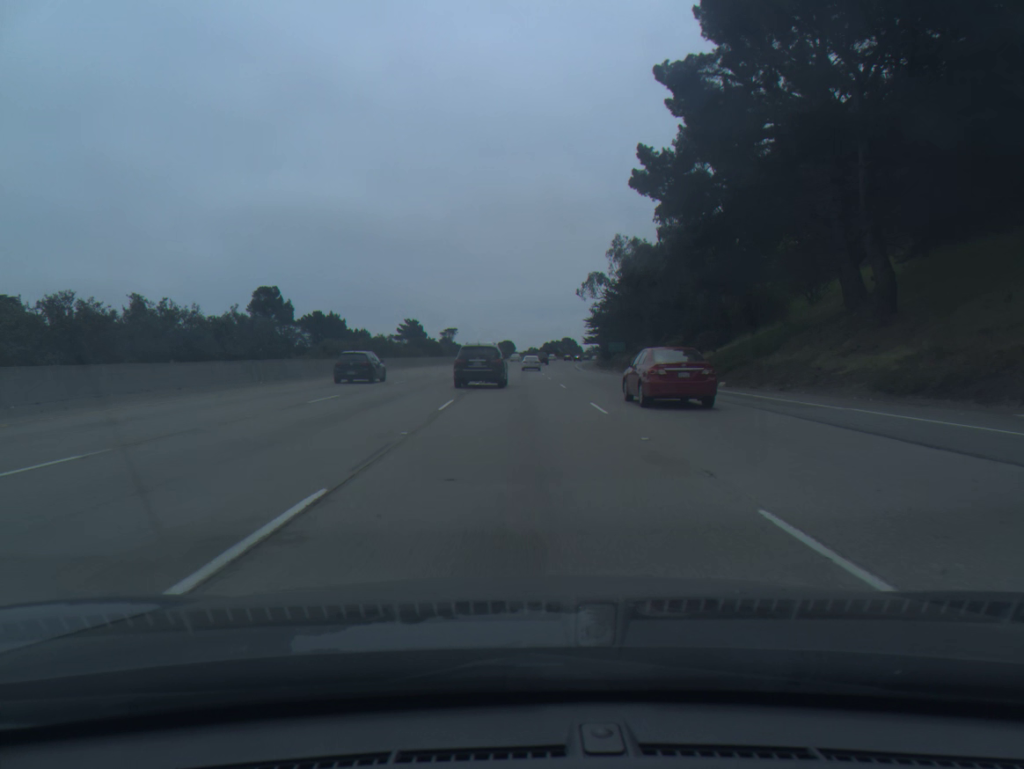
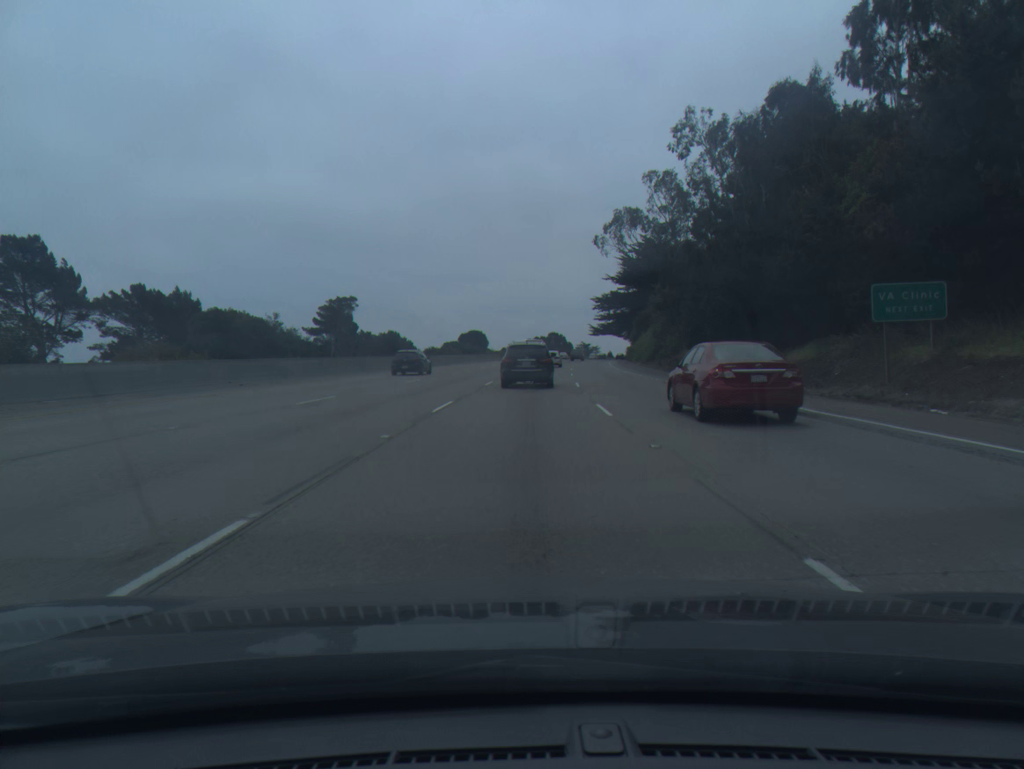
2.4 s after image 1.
(+0.5, +74.6) m; +2°
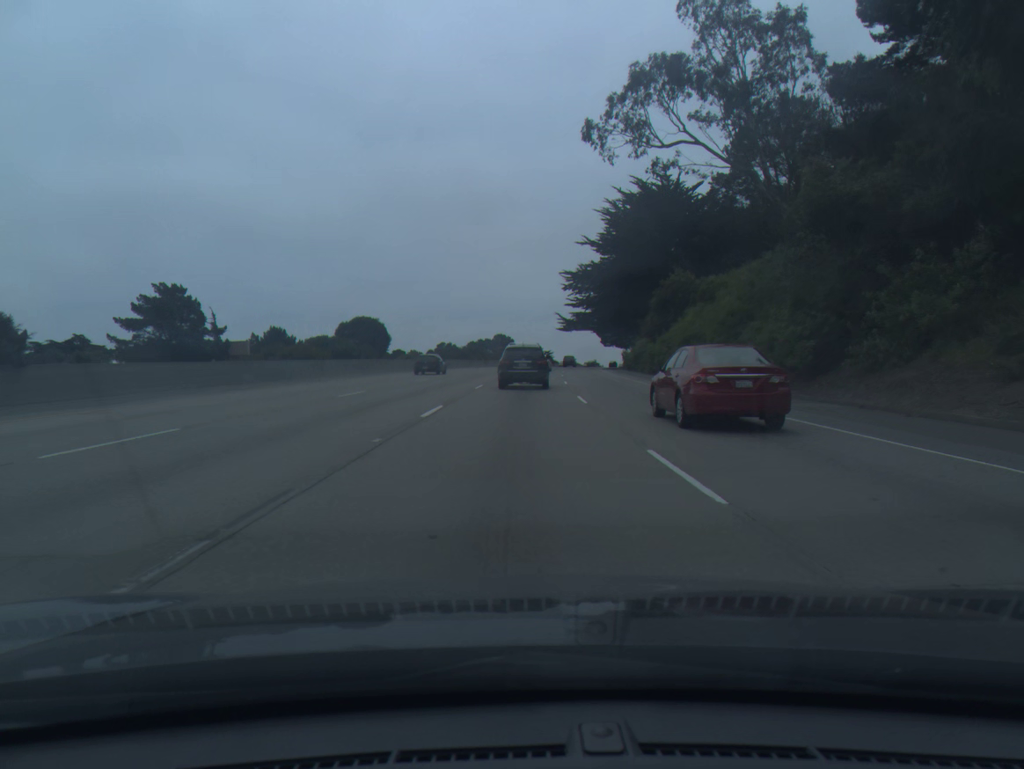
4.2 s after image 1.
(+1.8, +53.2) m; +4°
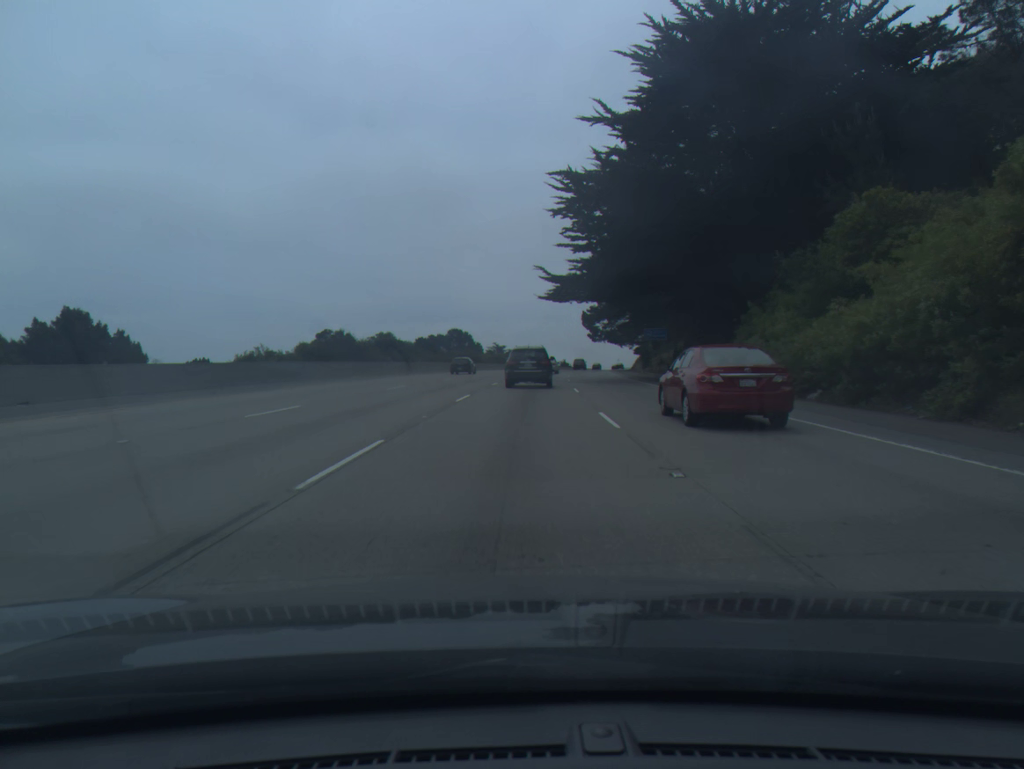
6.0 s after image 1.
(+1.2, +51.6) m; +3°
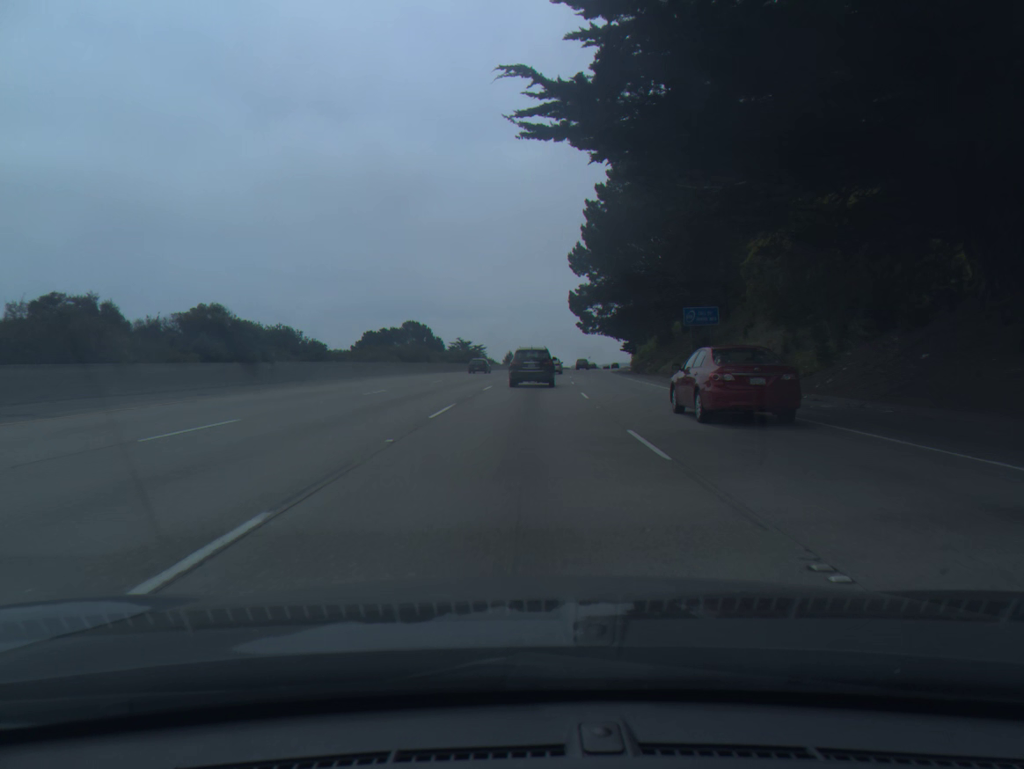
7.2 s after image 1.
(+0.6, +33.6) m; +2°
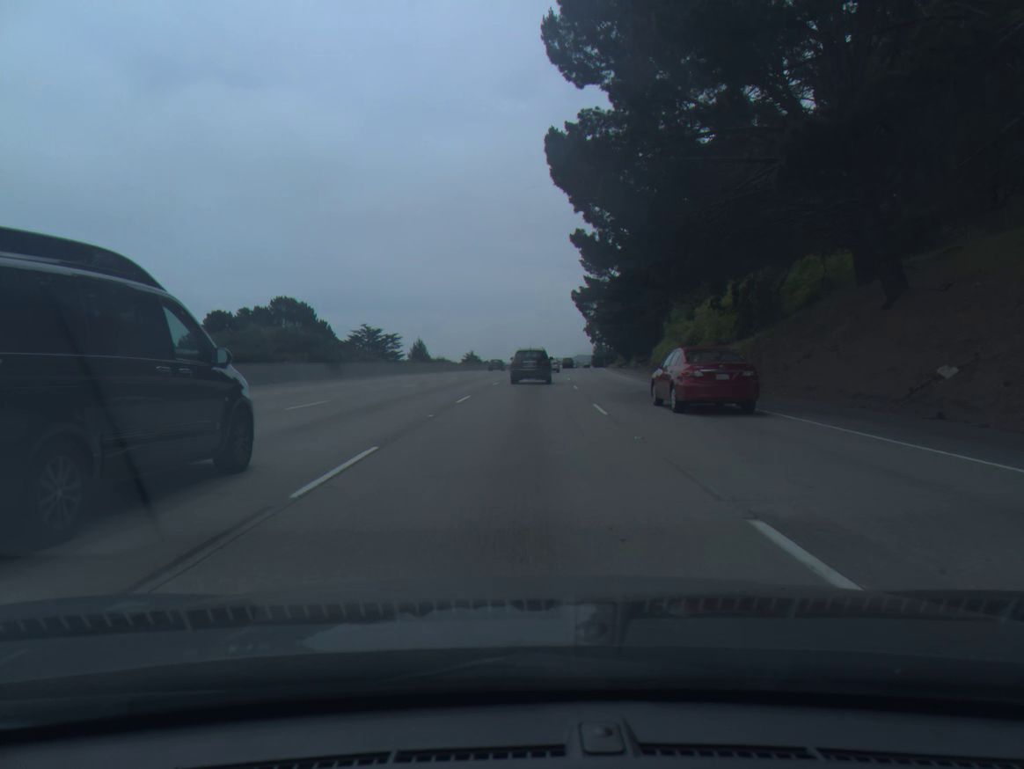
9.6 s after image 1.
(+2.6, +65.7) m; +4°
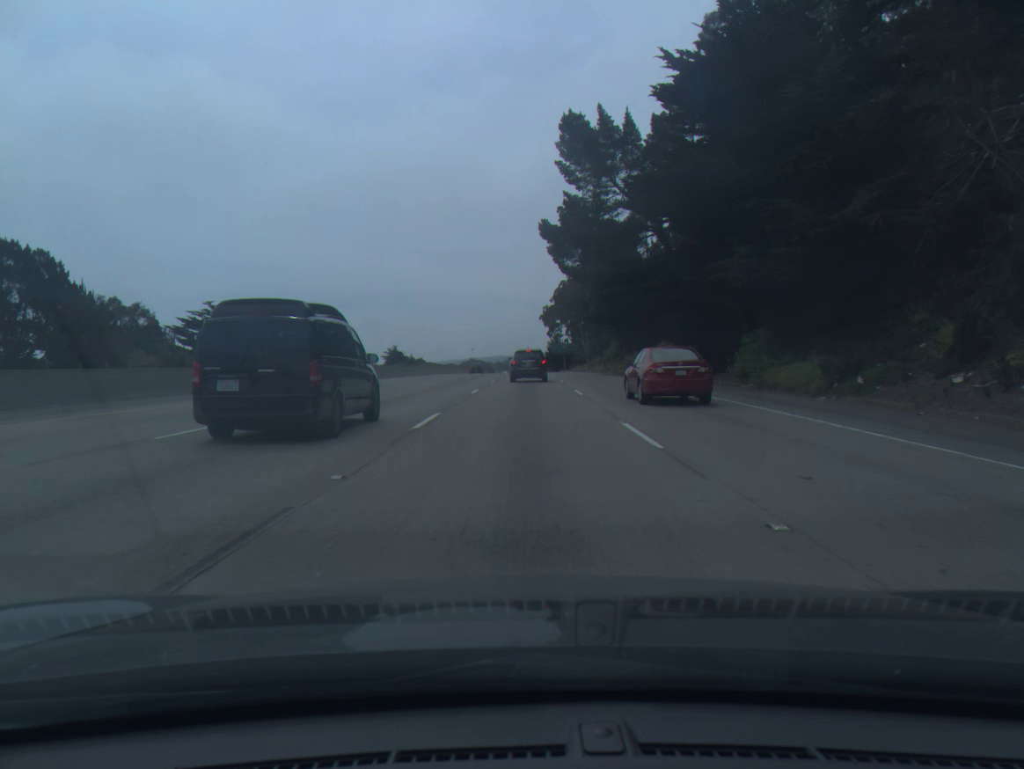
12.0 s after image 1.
(+2.2, +64.8) m; +4°
